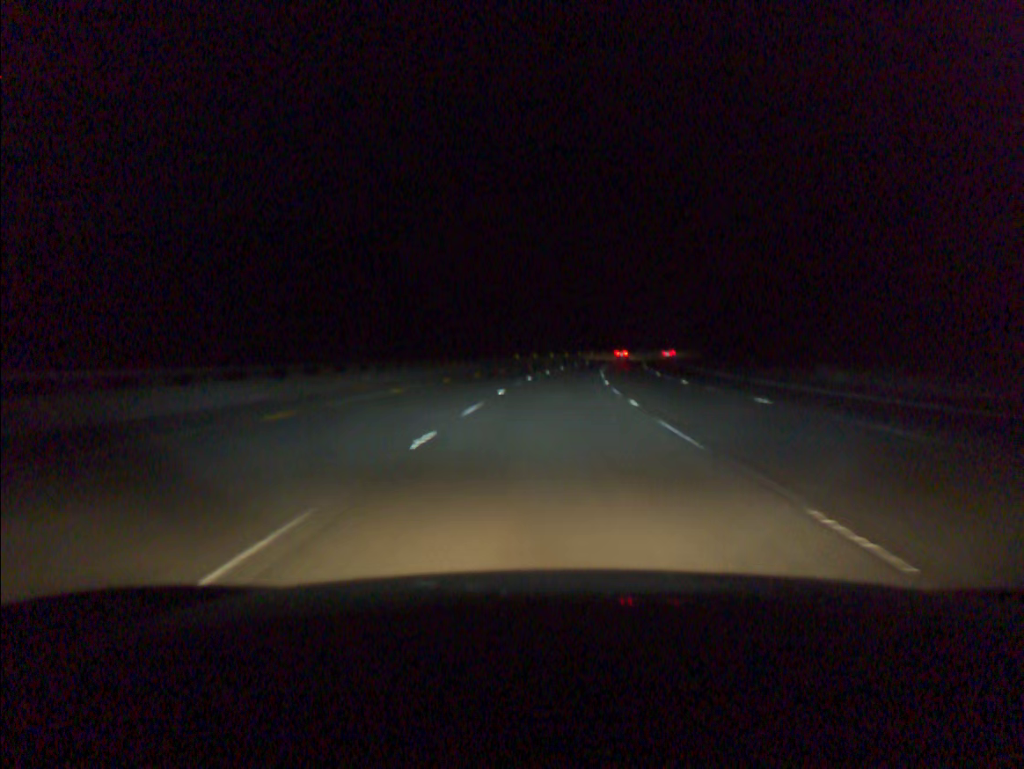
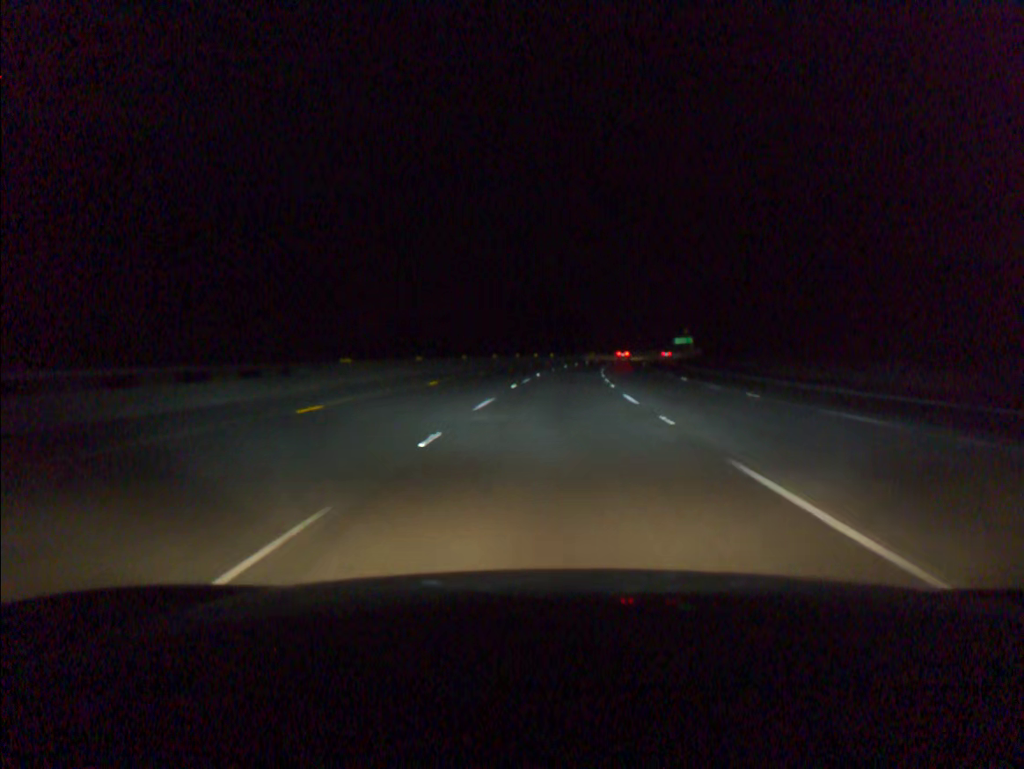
(+2.4, +58.1) m; +5°
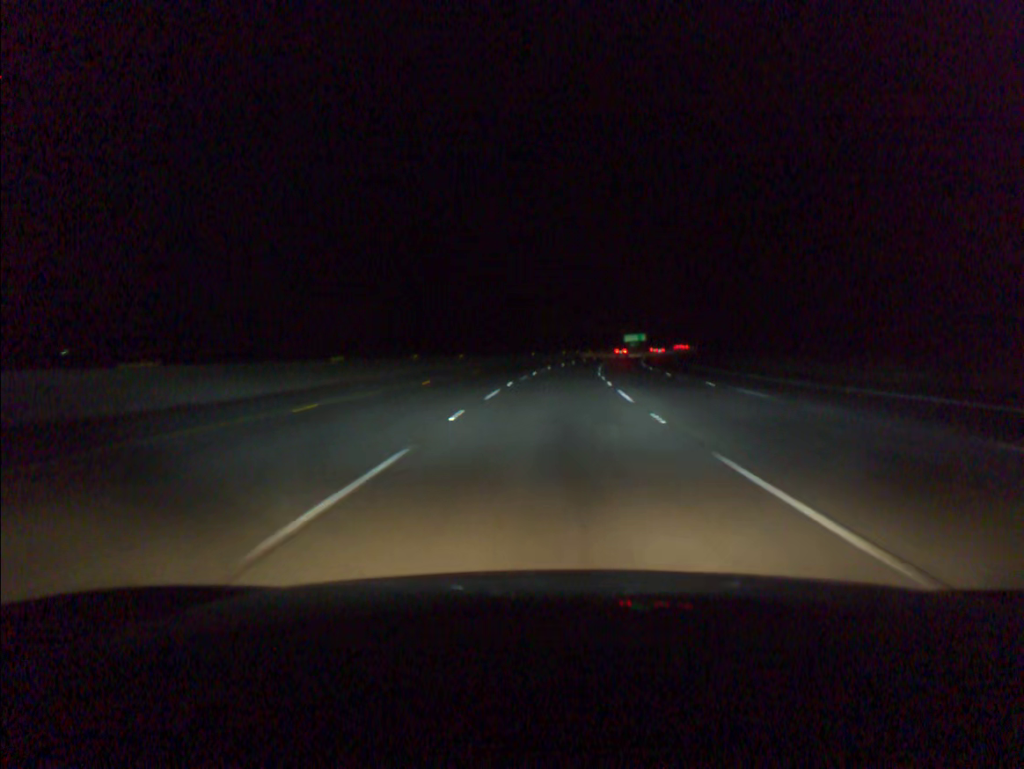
(+2.5, +58.1) m; +5°
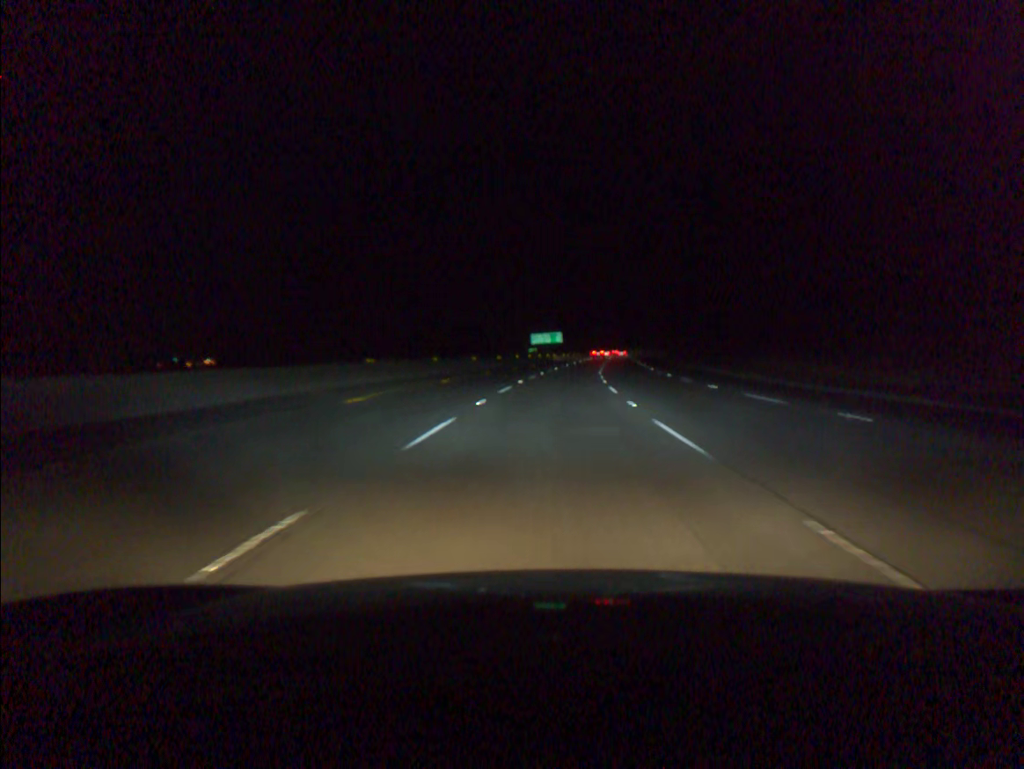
(+6.7, +96.7) m; +8°
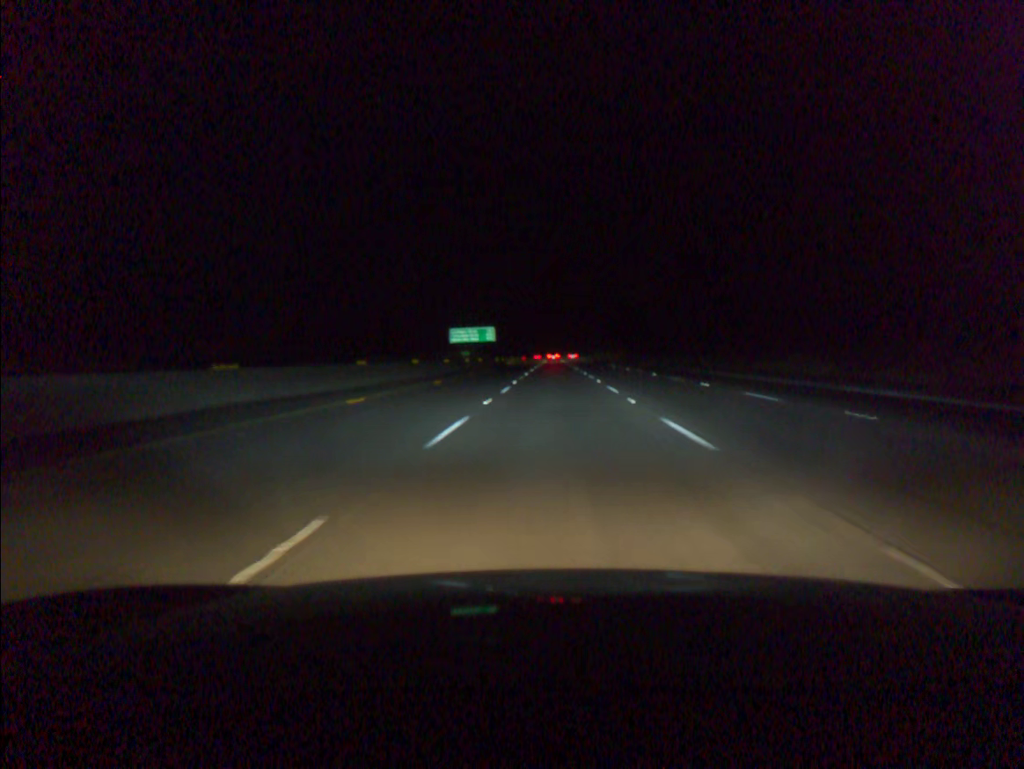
(+2.4, +58.2) m; +5°
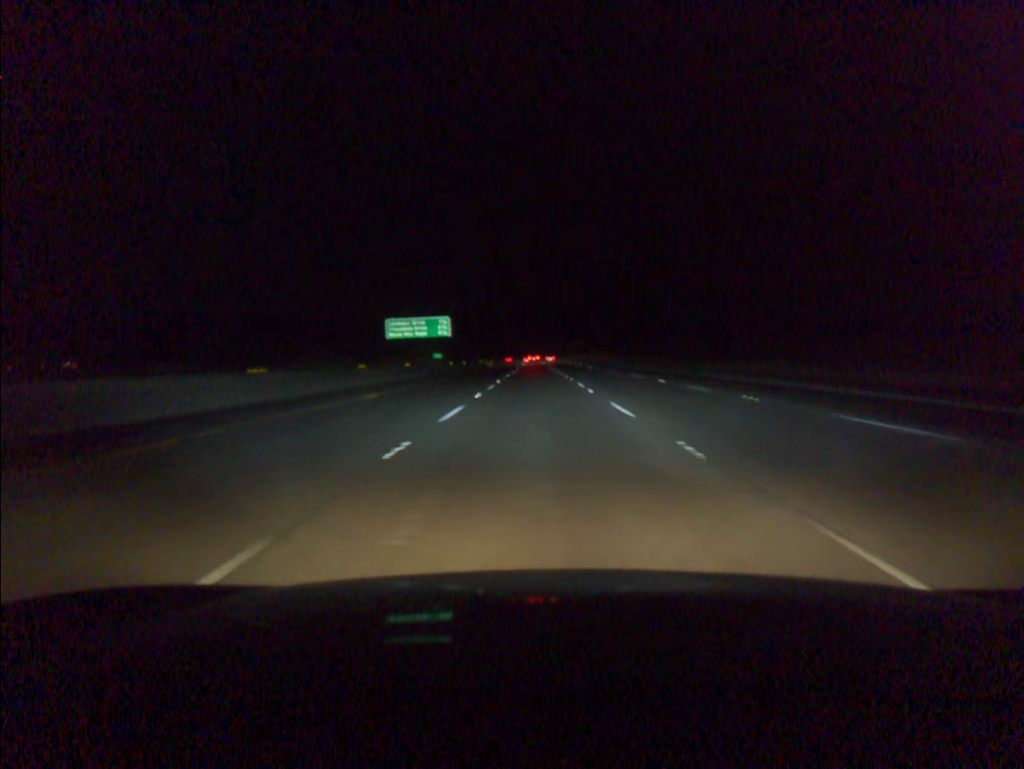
(+0.7, +38.8) m; +1°
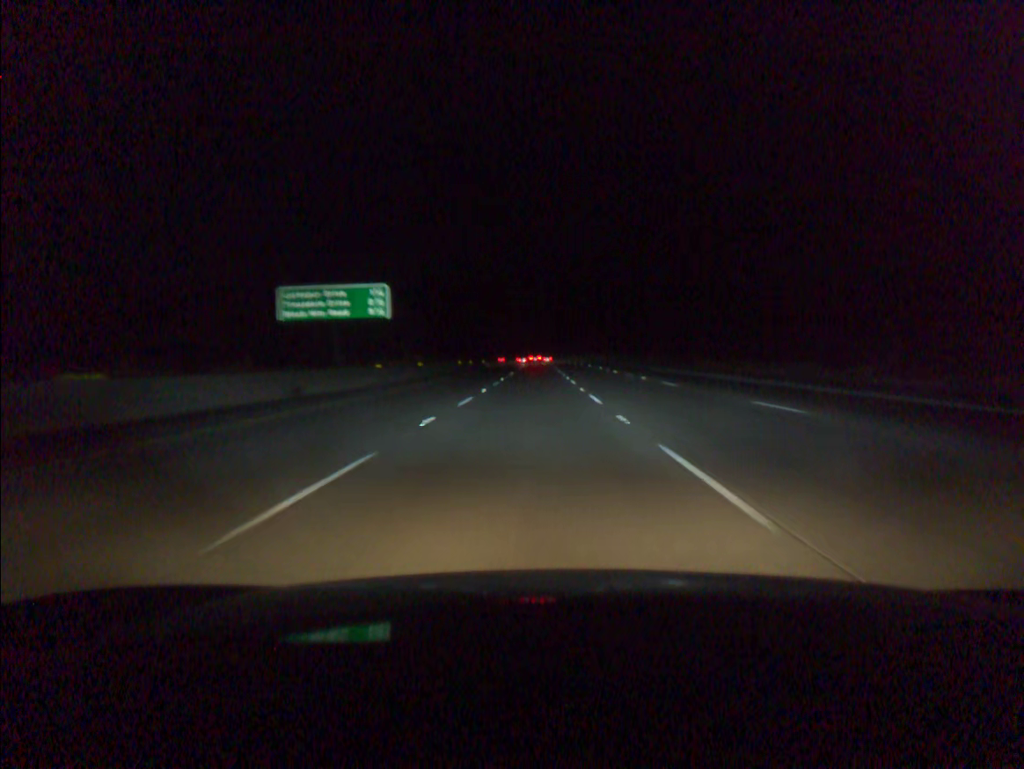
(-0.1, +38.8) m; 0°
